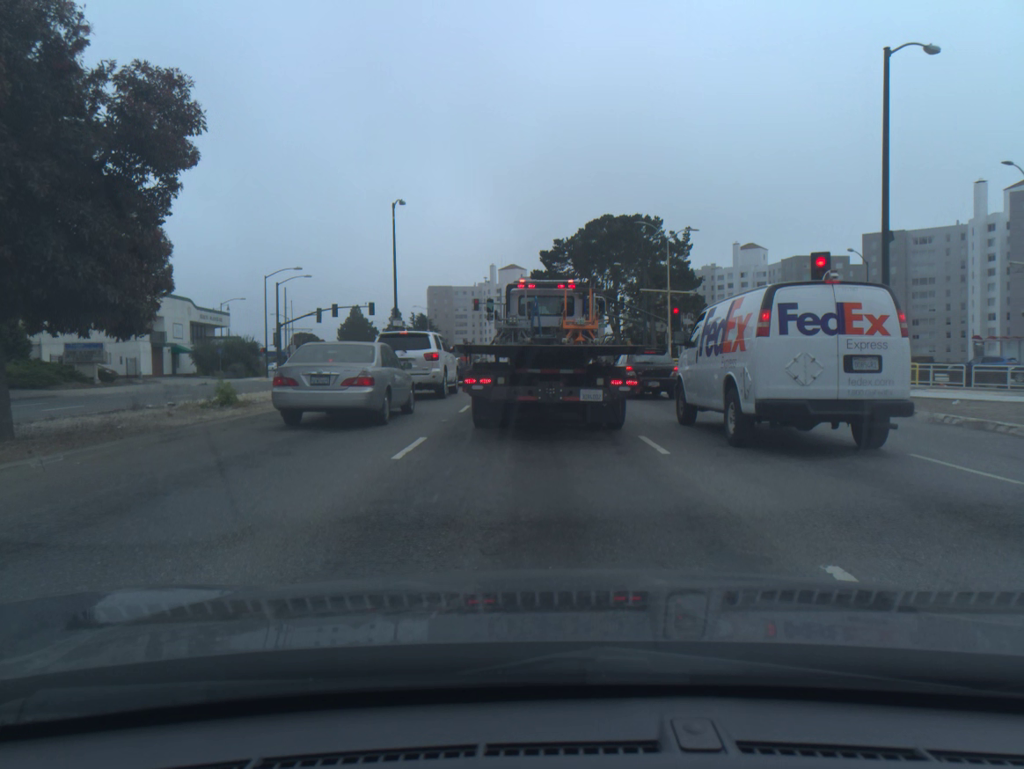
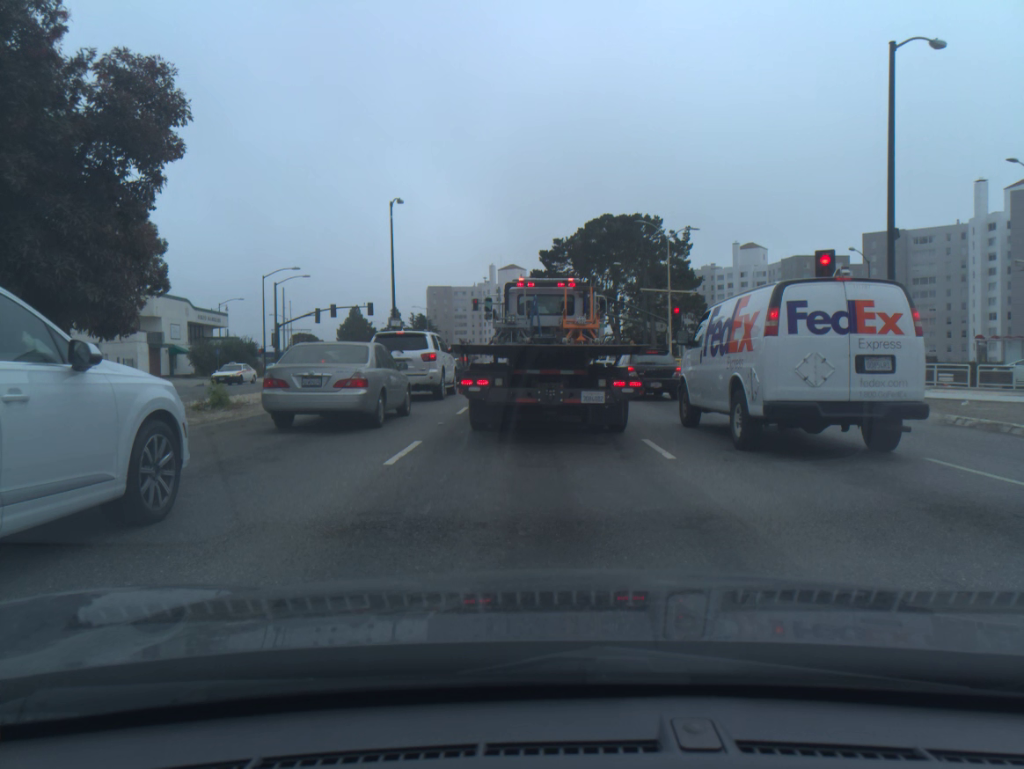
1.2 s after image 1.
(0.0, +0.5) m; 0°
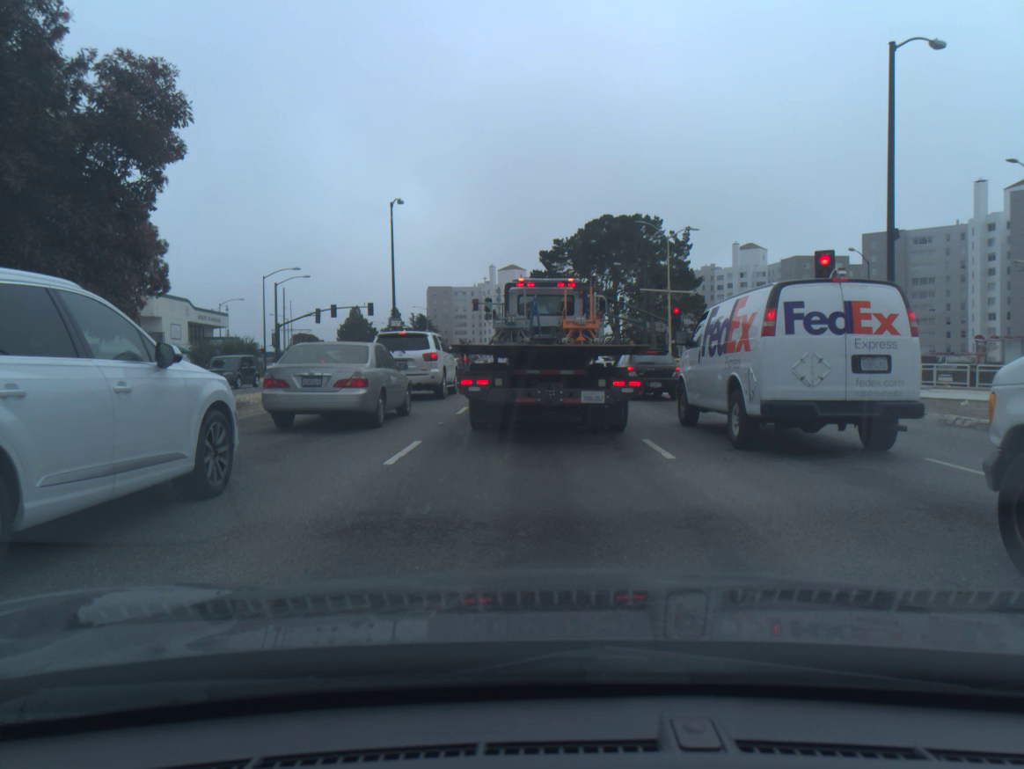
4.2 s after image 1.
(0.0, 0.0) m; 0°
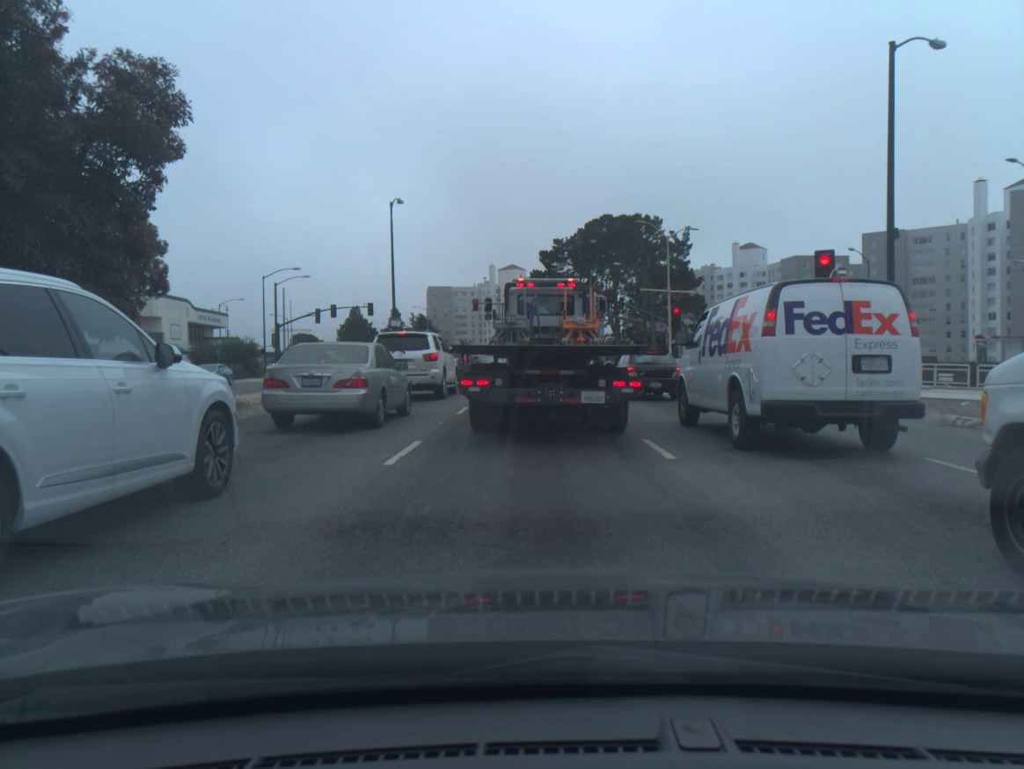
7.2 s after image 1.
(0.0, 0.0) m; 0°
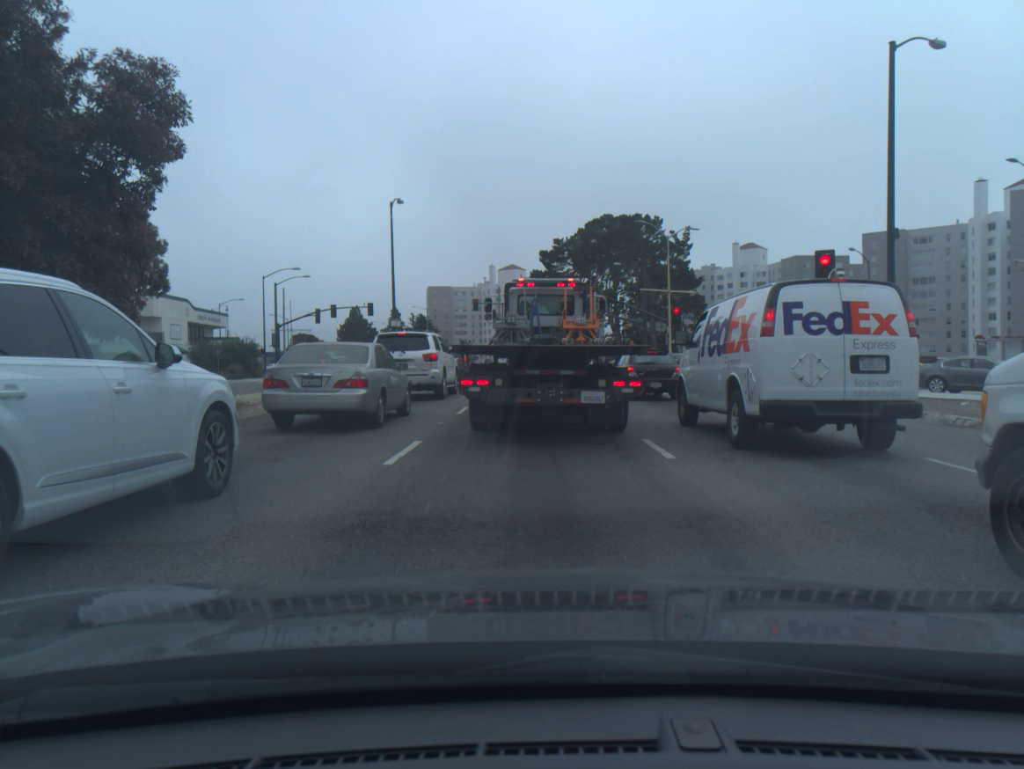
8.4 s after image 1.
(0.0, 0.0) m; 0°
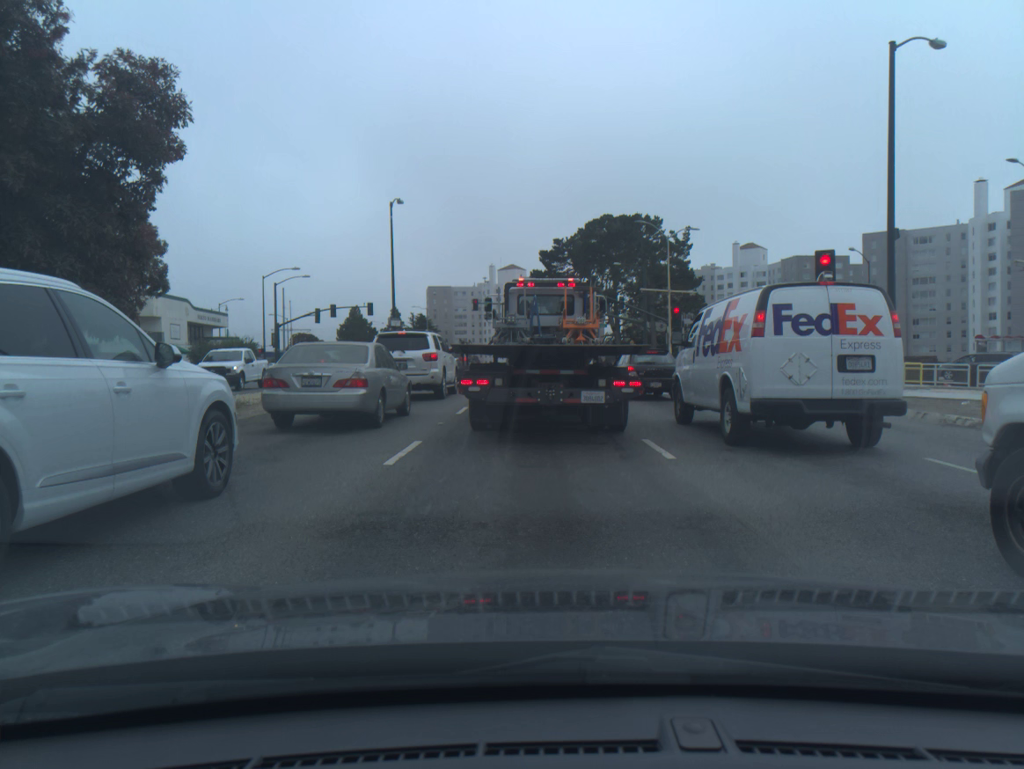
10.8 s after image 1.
(0.0, 0.0) m; 0°
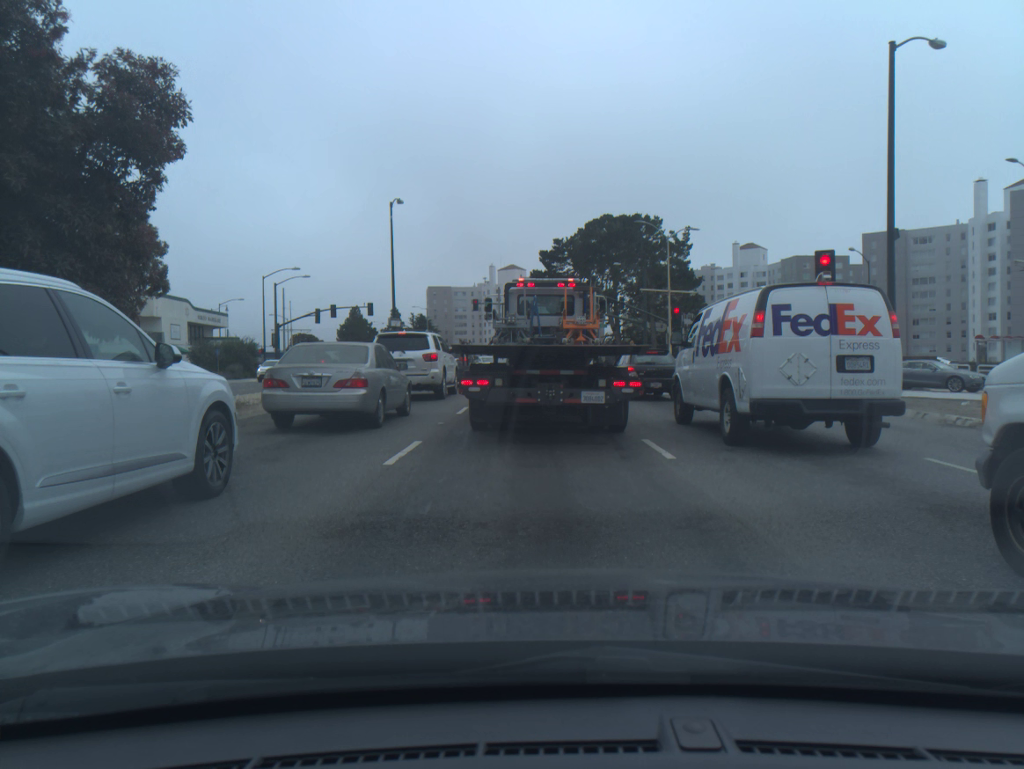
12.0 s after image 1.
(0.0, 0.0) m; 0°
